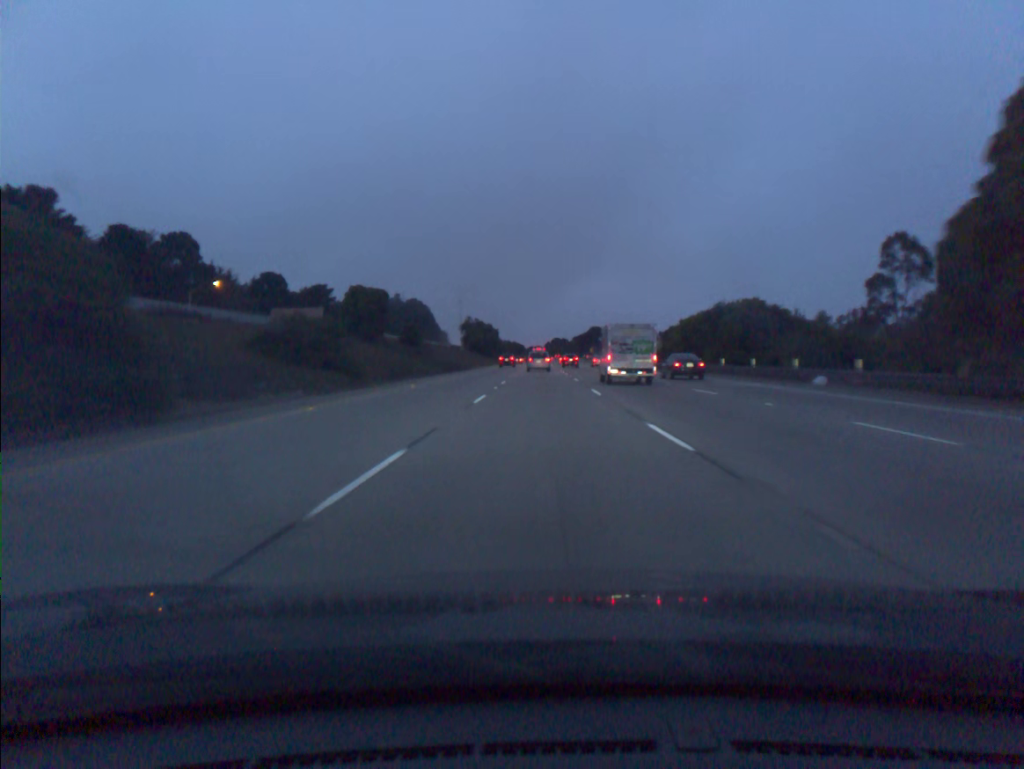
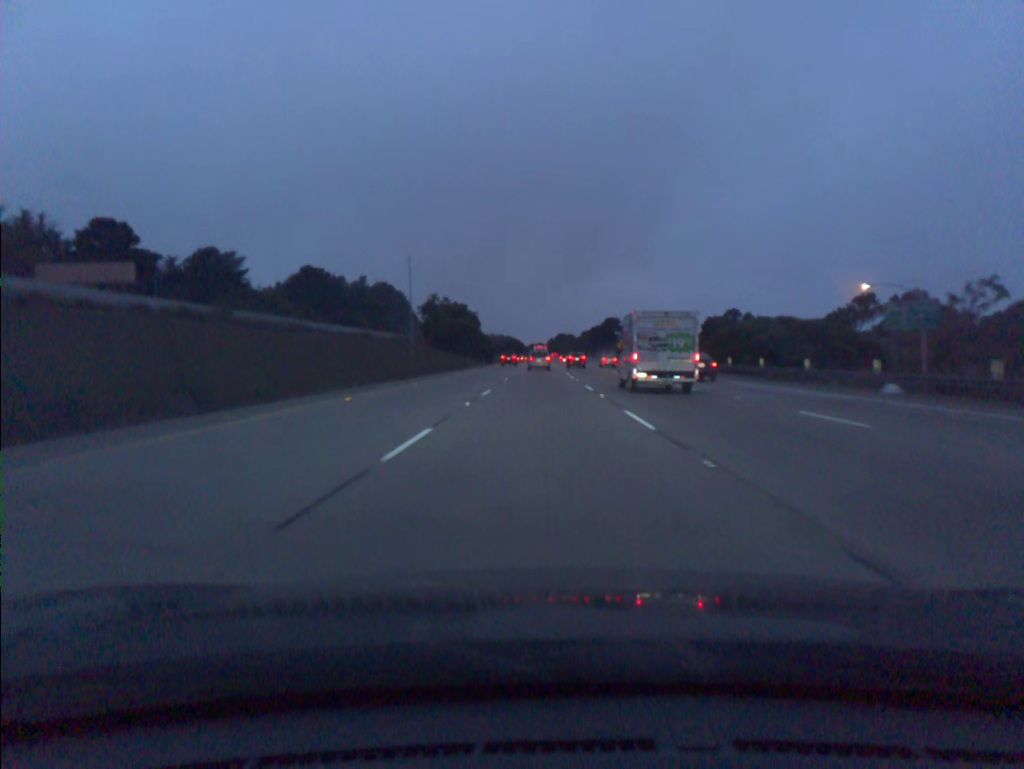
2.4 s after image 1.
(0.0, +70.1) m; 0°
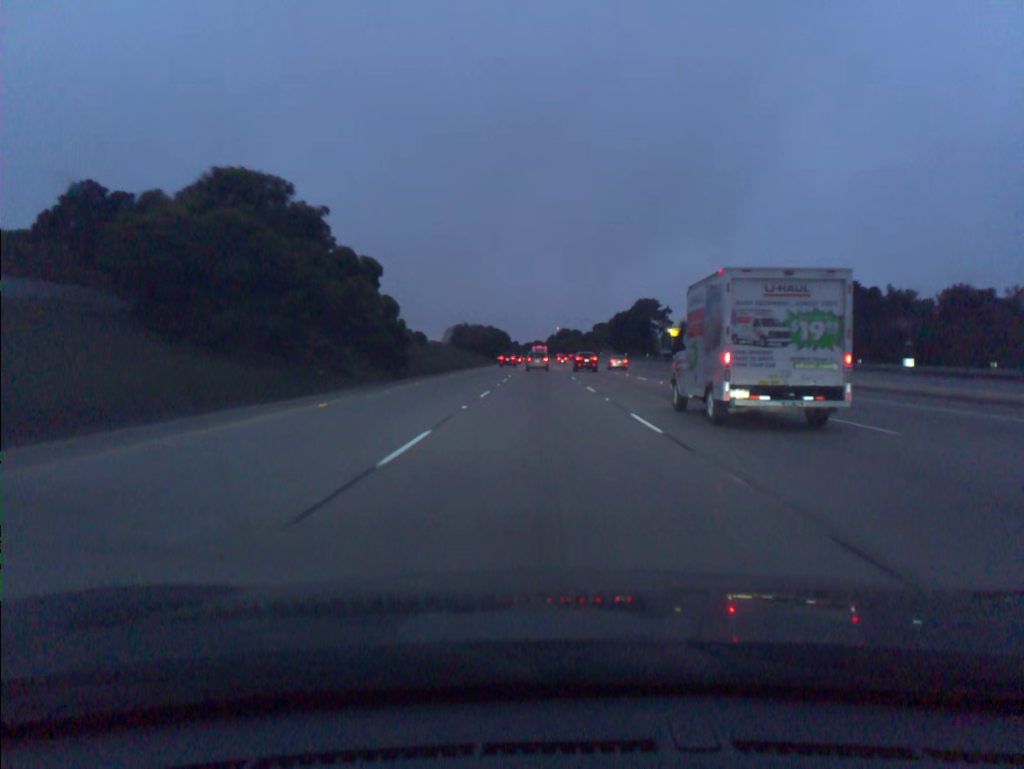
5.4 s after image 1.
(0.0, +88.4) m; 0°
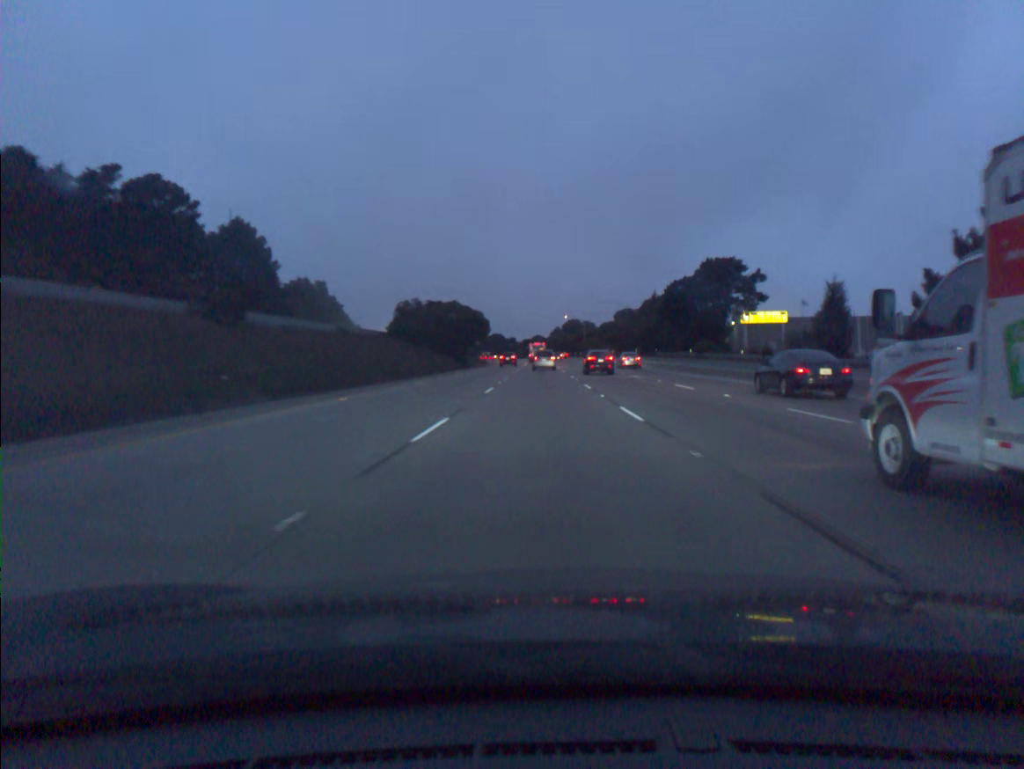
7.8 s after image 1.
(0.0, +70.9) m; 0°
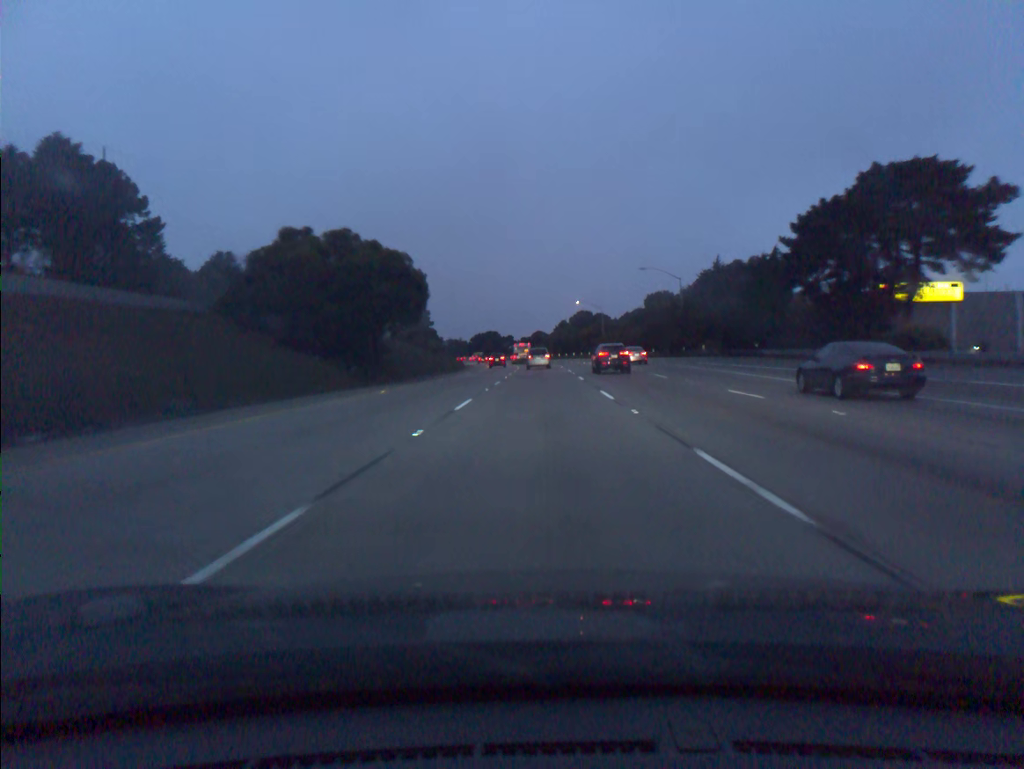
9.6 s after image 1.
(0.0, +52.7) m; 0°
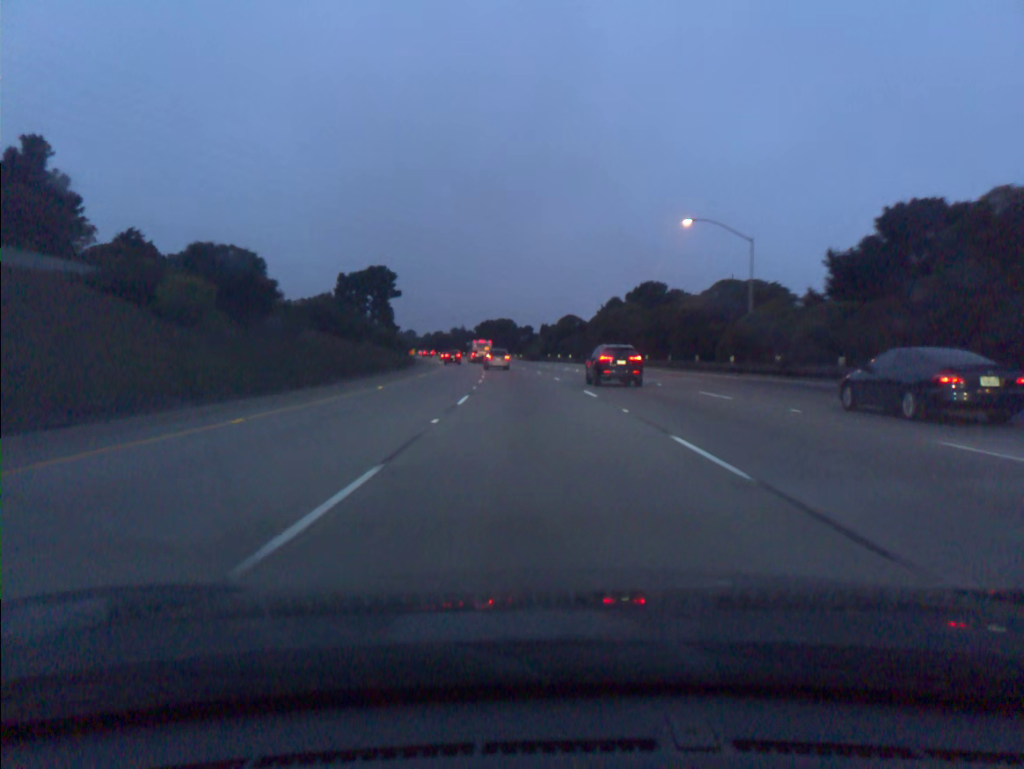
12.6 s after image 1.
(-0.8, +85.6) m; -2°
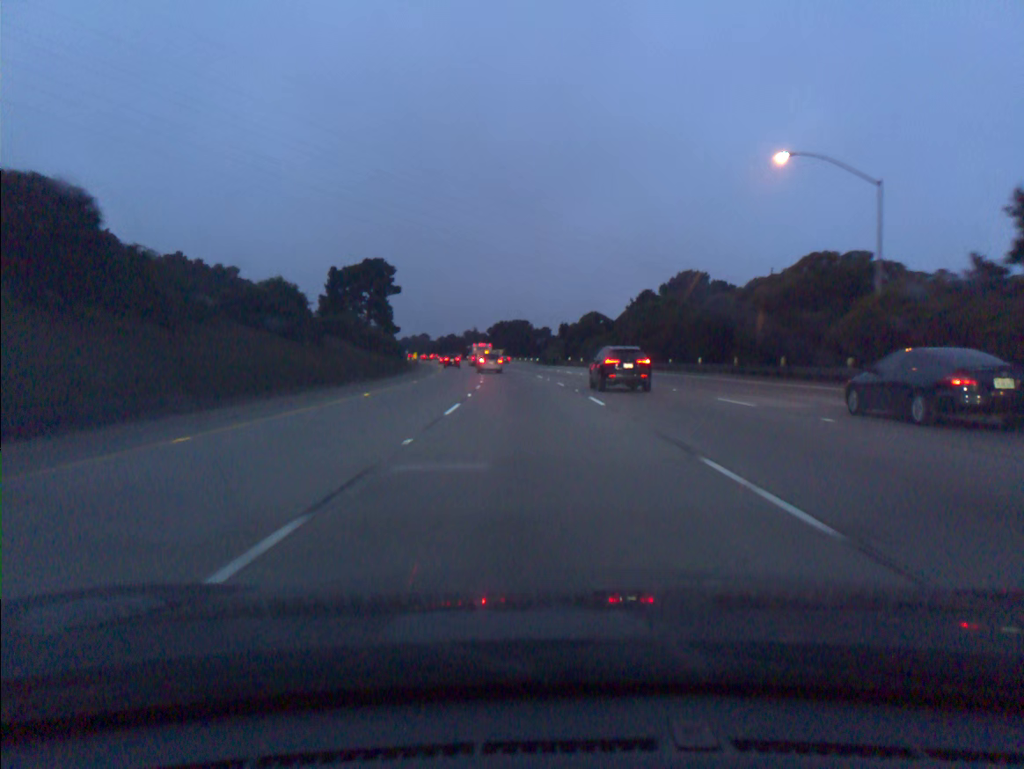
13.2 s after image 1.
(-0.2, +17.0) m; -1°
